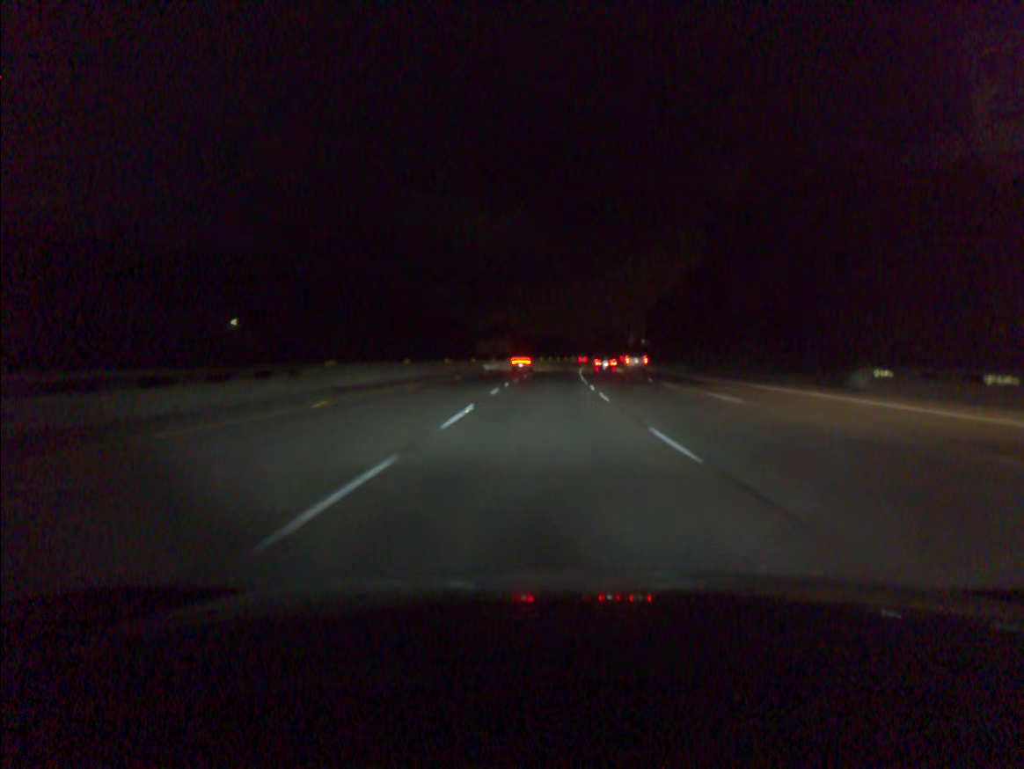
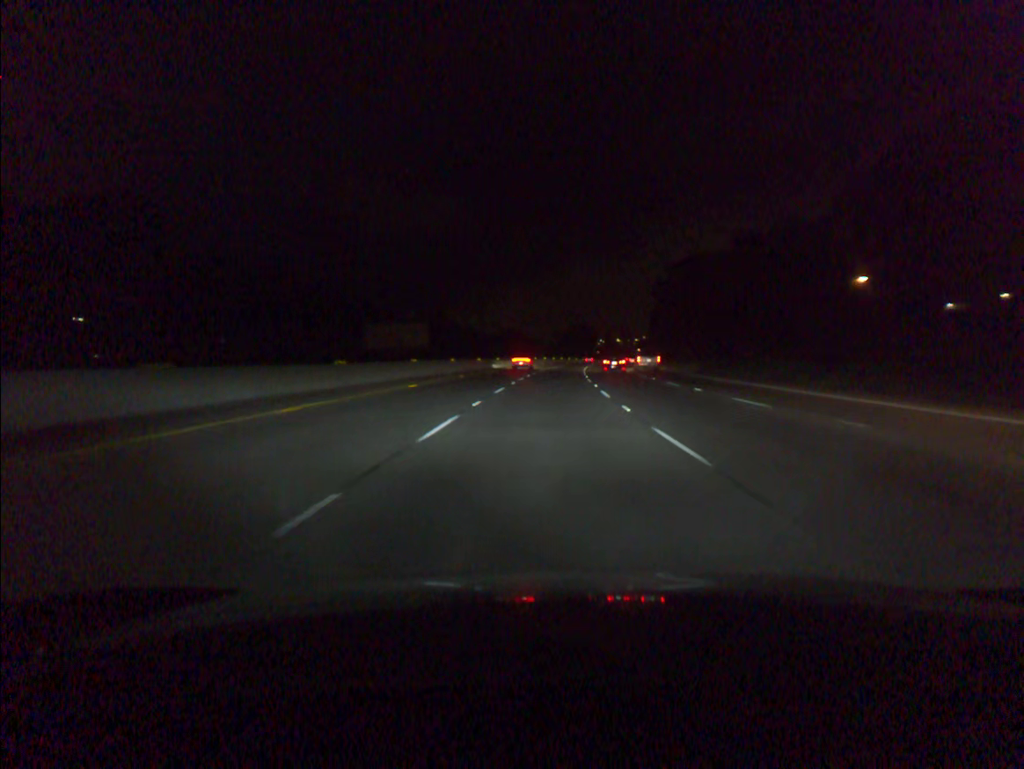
(+1.6, +72.7) m; +3°
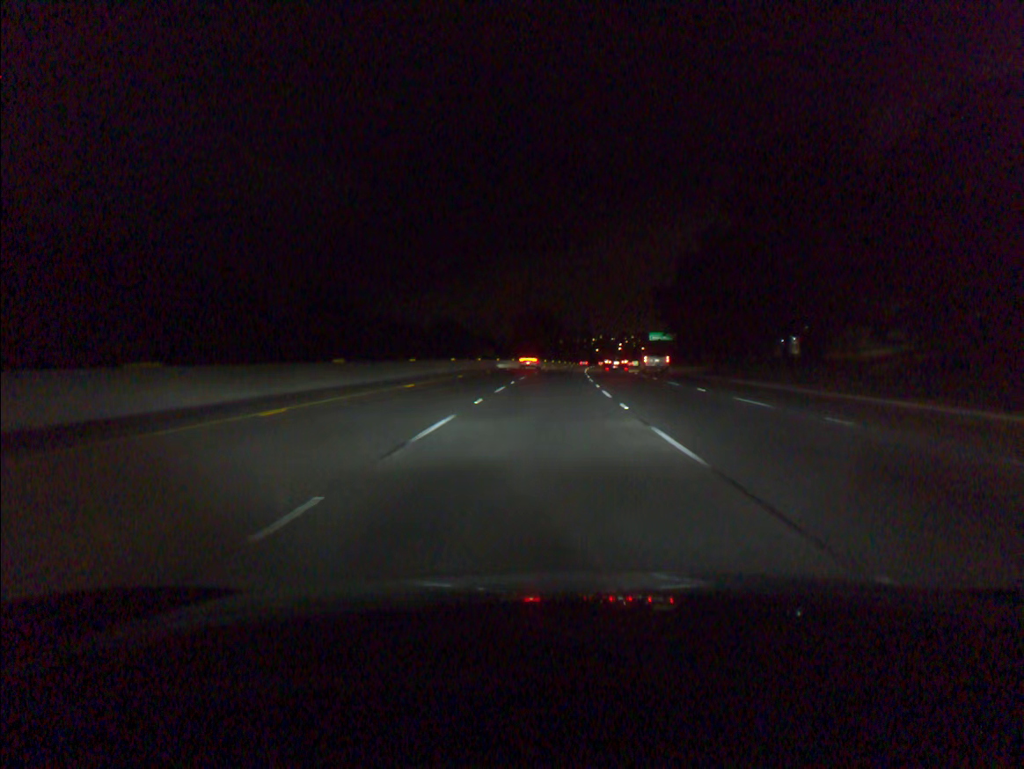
(+2.3, +73.2) m; +3°
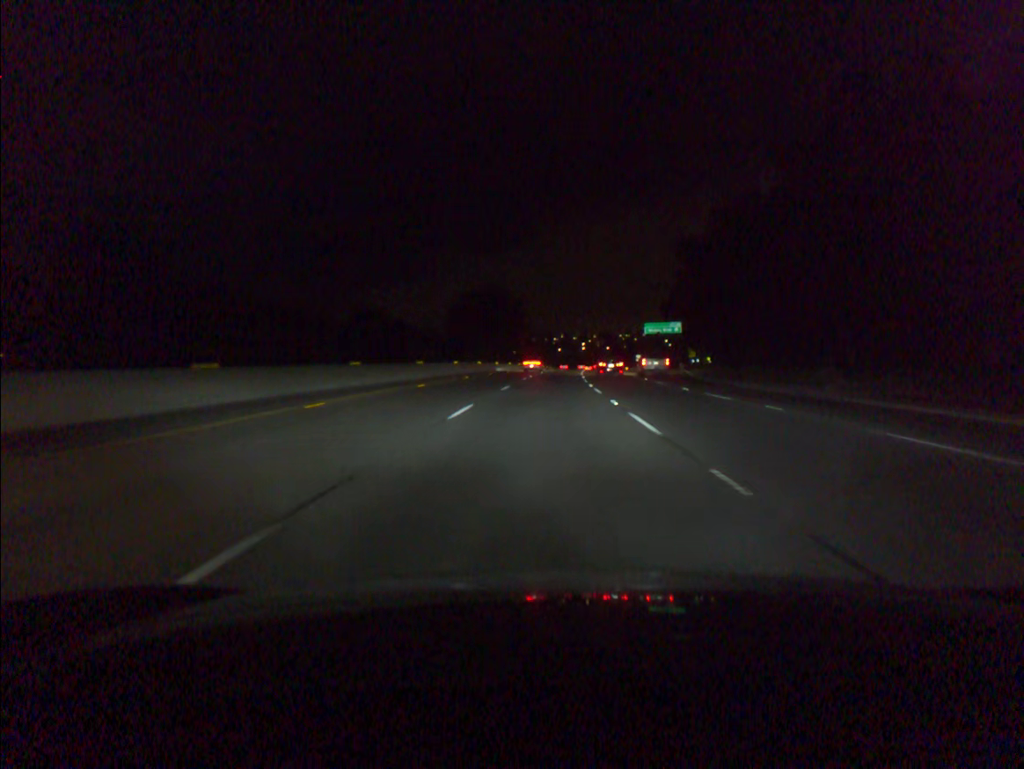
(+1.3, +55.0) m; +3°
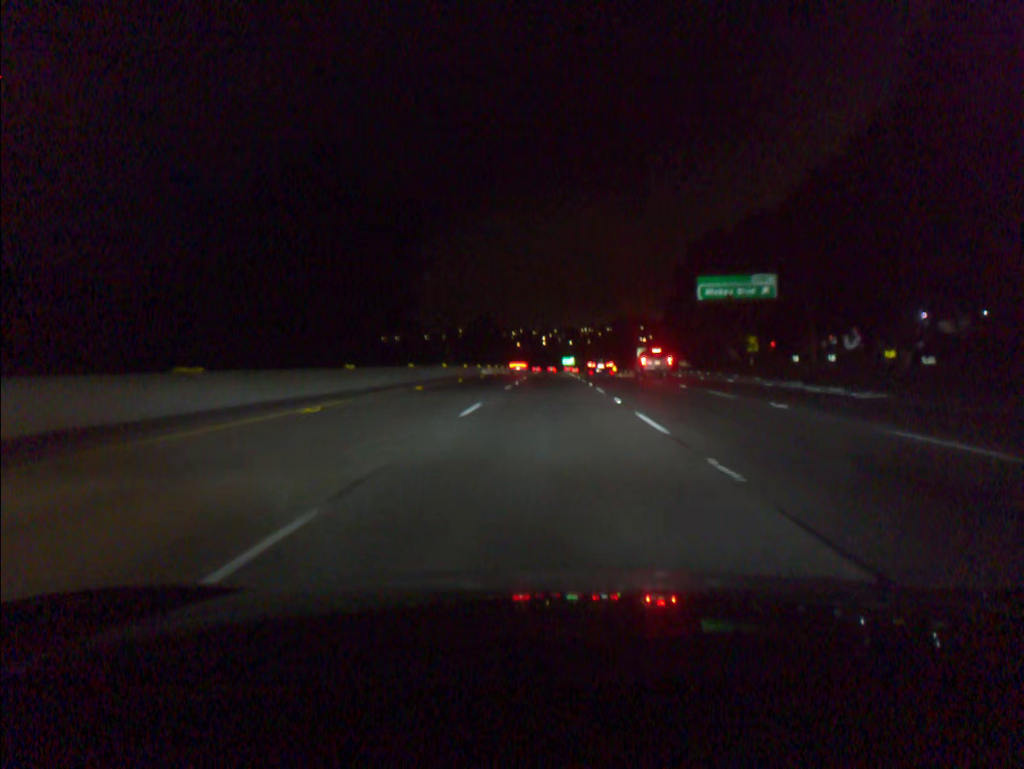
(+2.0, +73.3) m; +3°
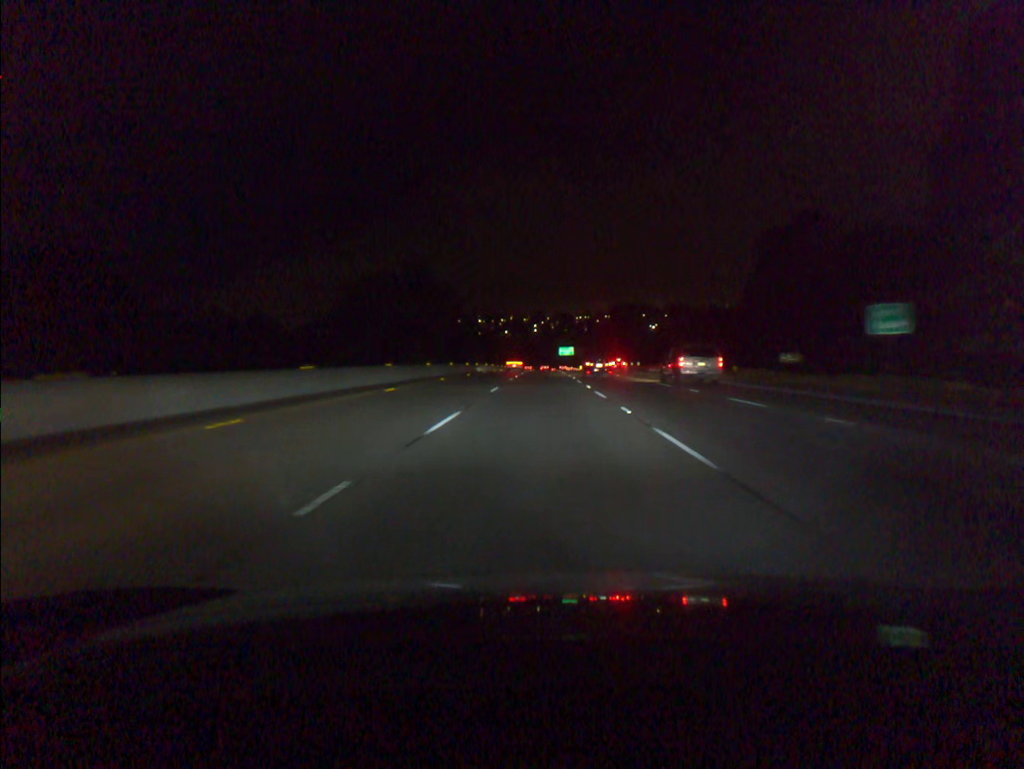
(+1.3, +91.9) m; +1°
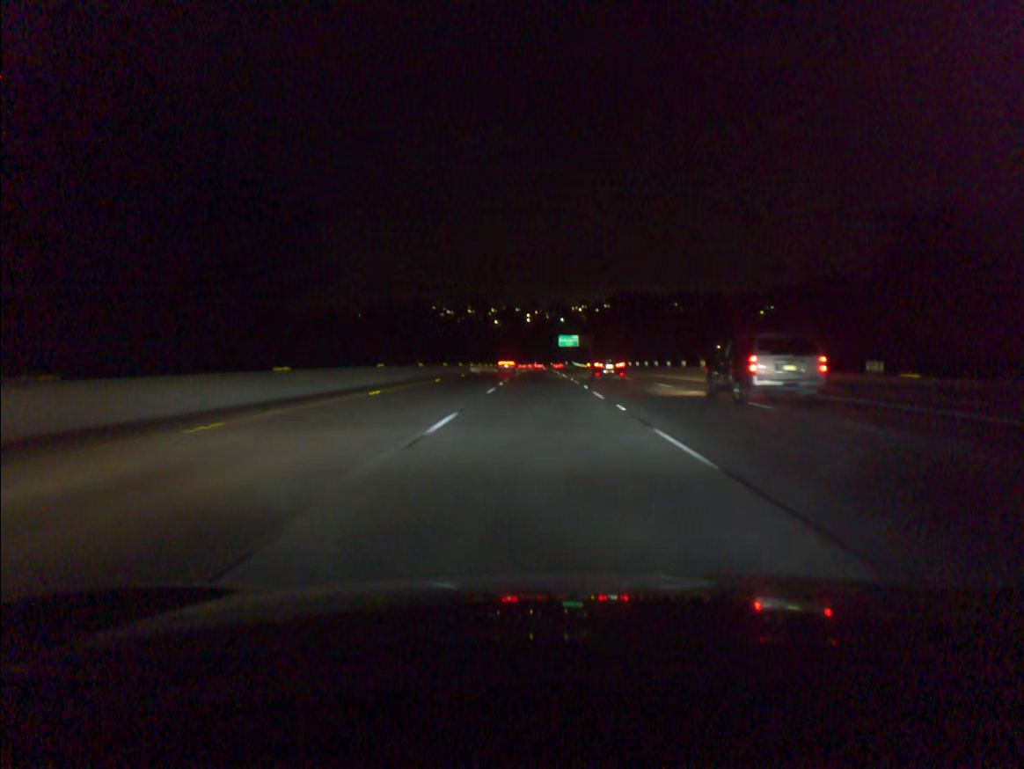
(+0.1, +73.7) m; 0°
